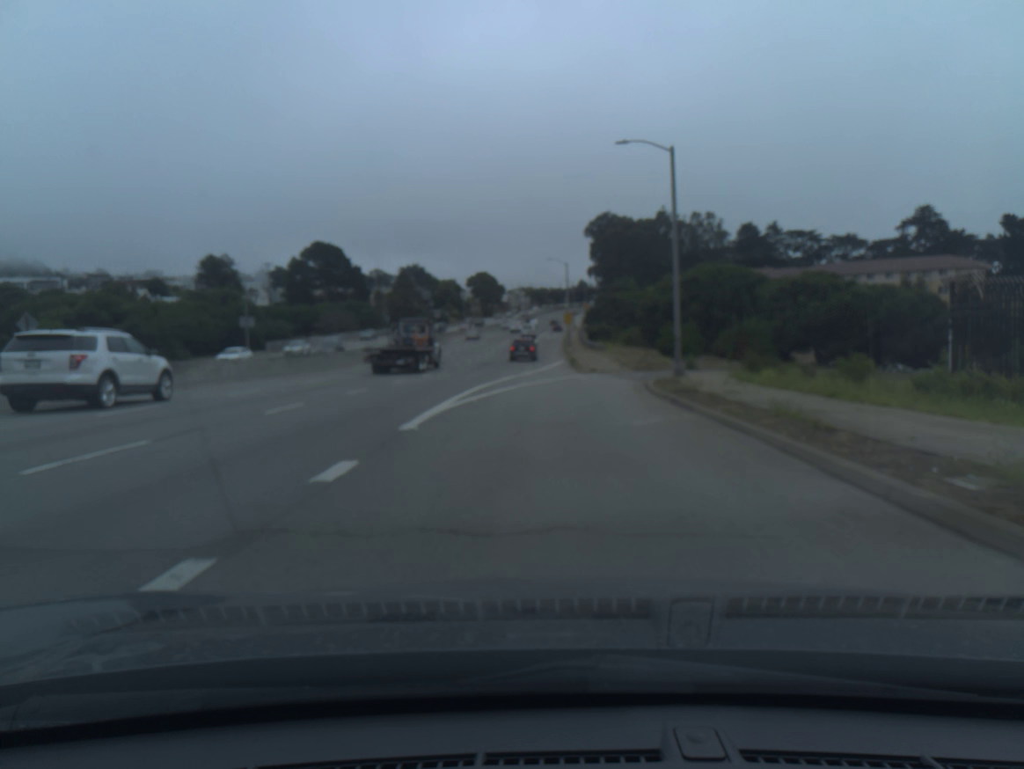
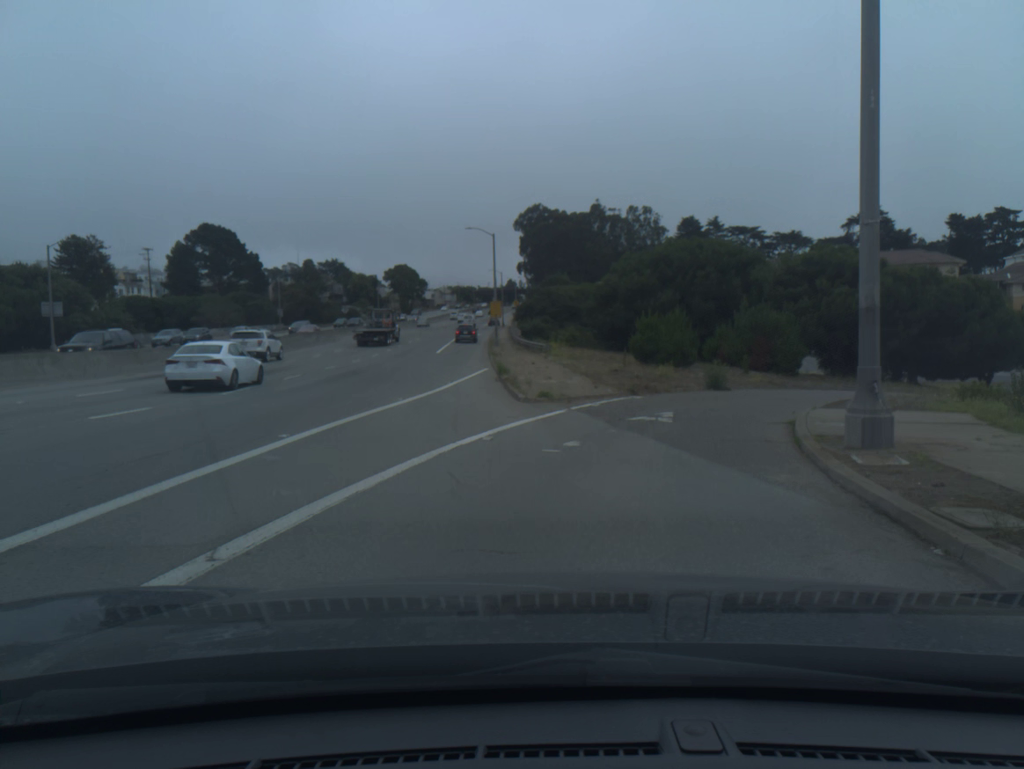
(+0.8, +23.9) m; +6°
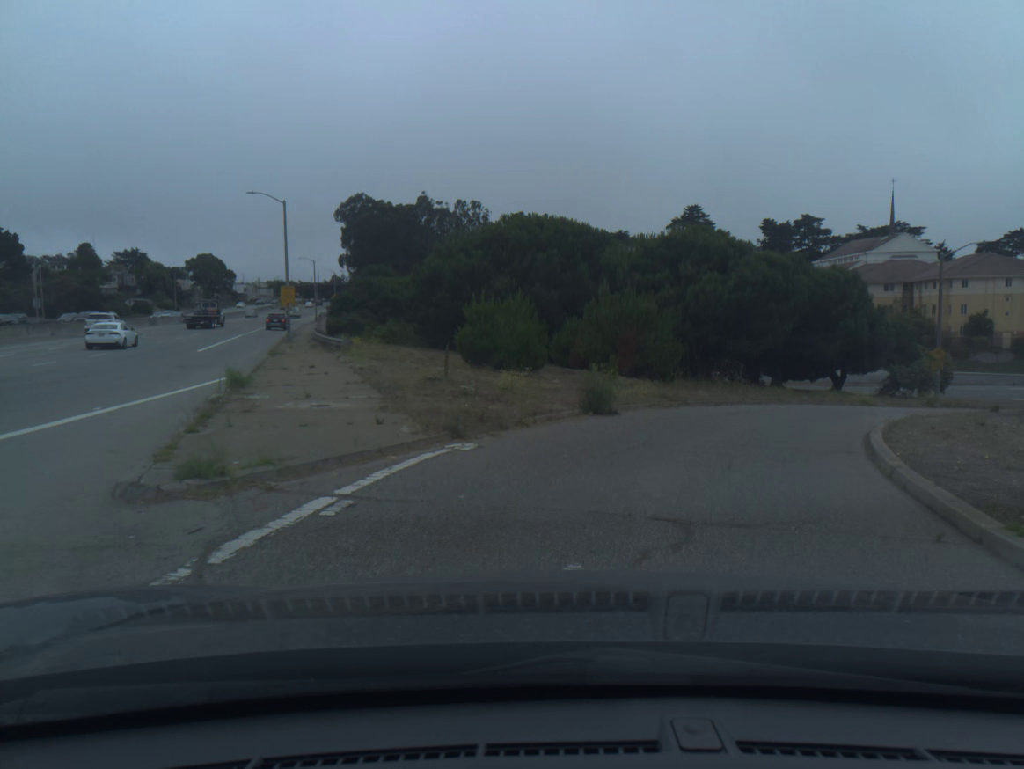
(+1.3, +12.0) m; +13°
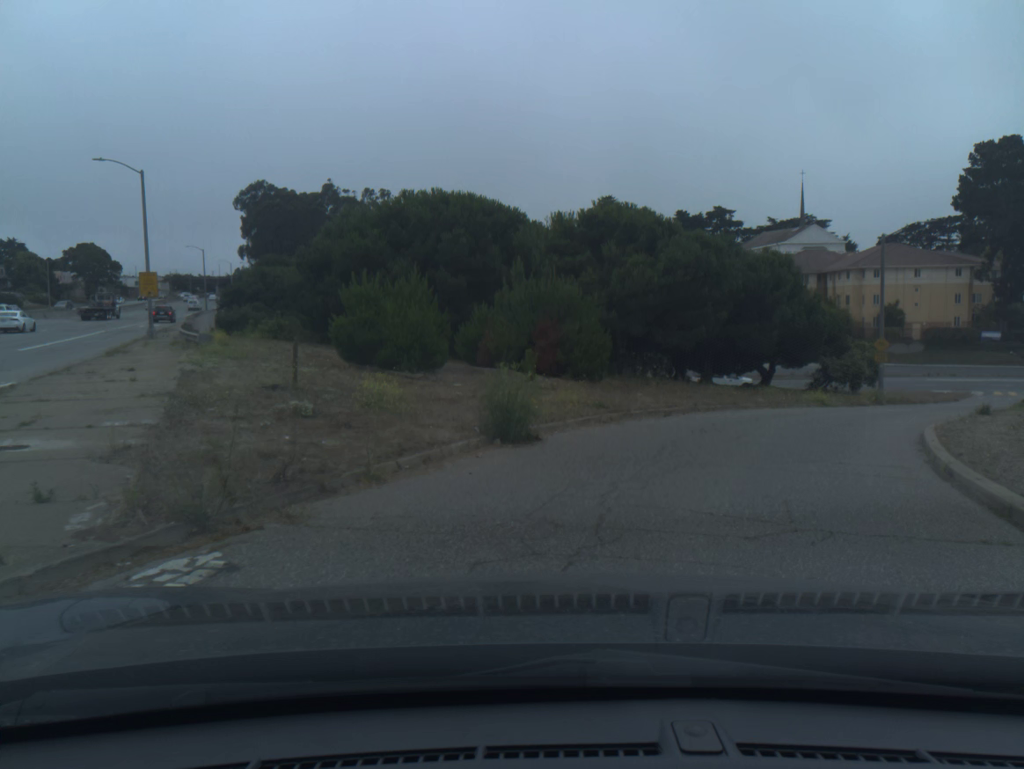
(+0.3, +5.6) m; +6°
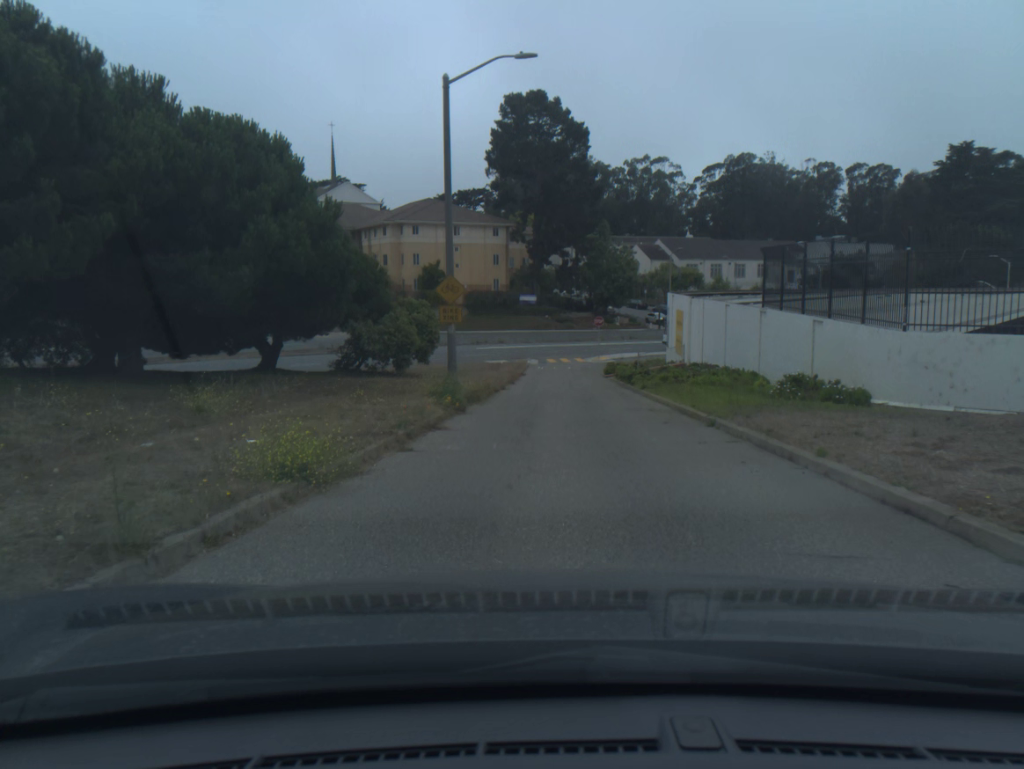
(+7.1, +21.3) m; +30°
